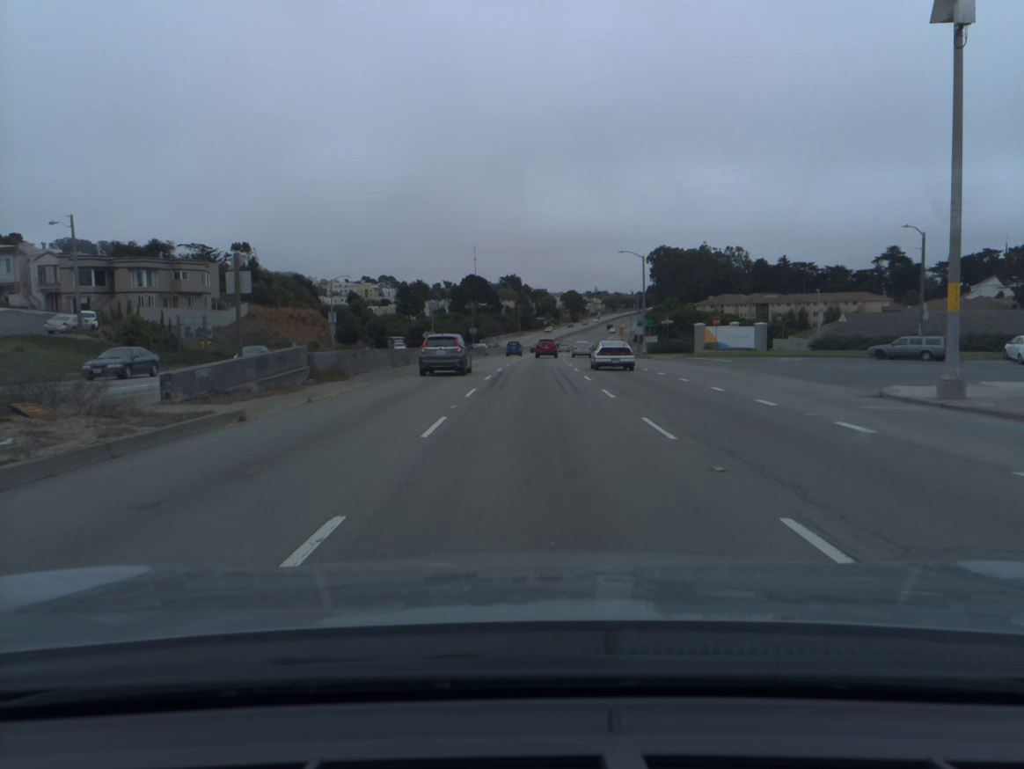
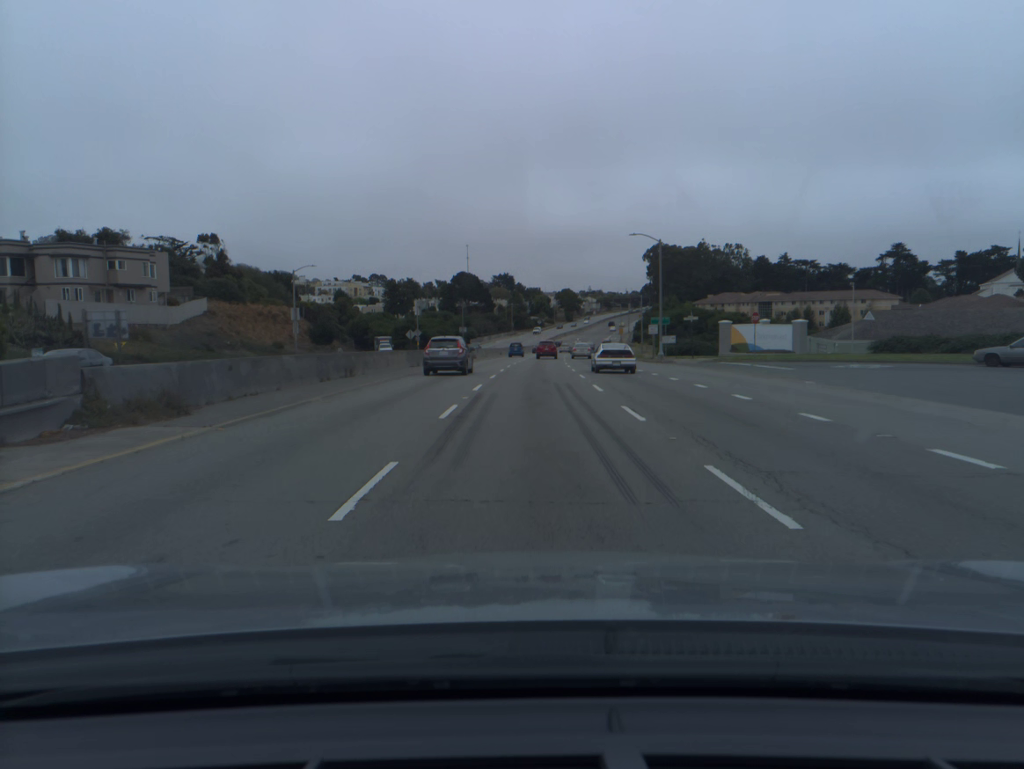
(+0.1, +12.2) m; 0°
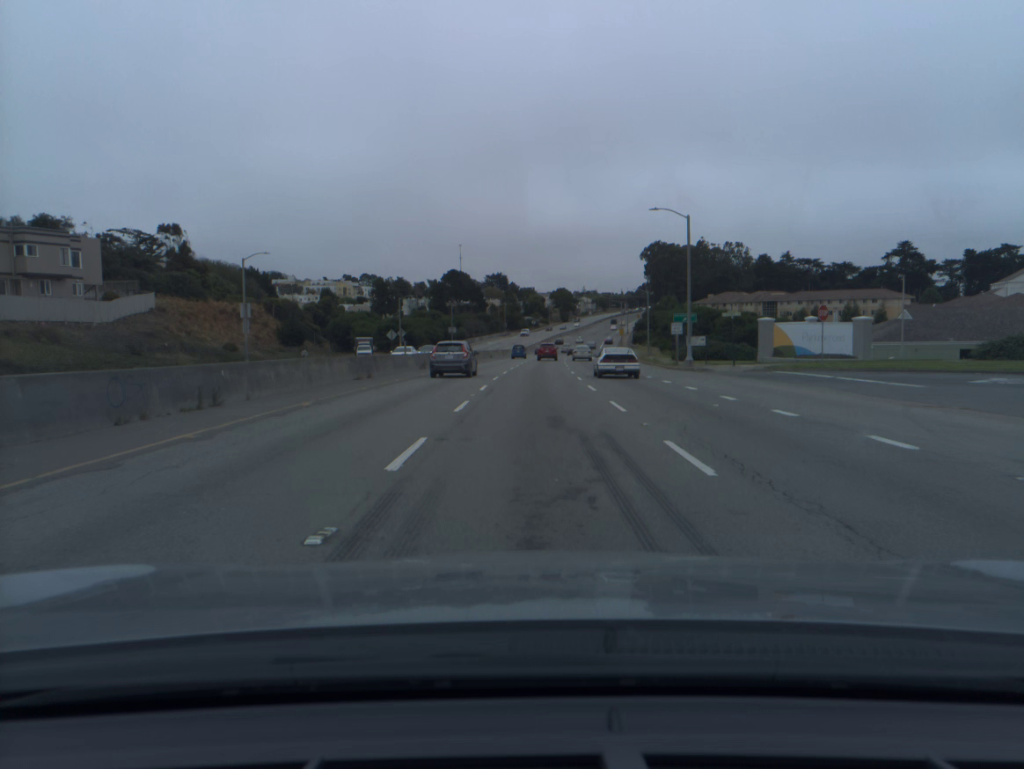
(0.0, +12.4) m; 0°
